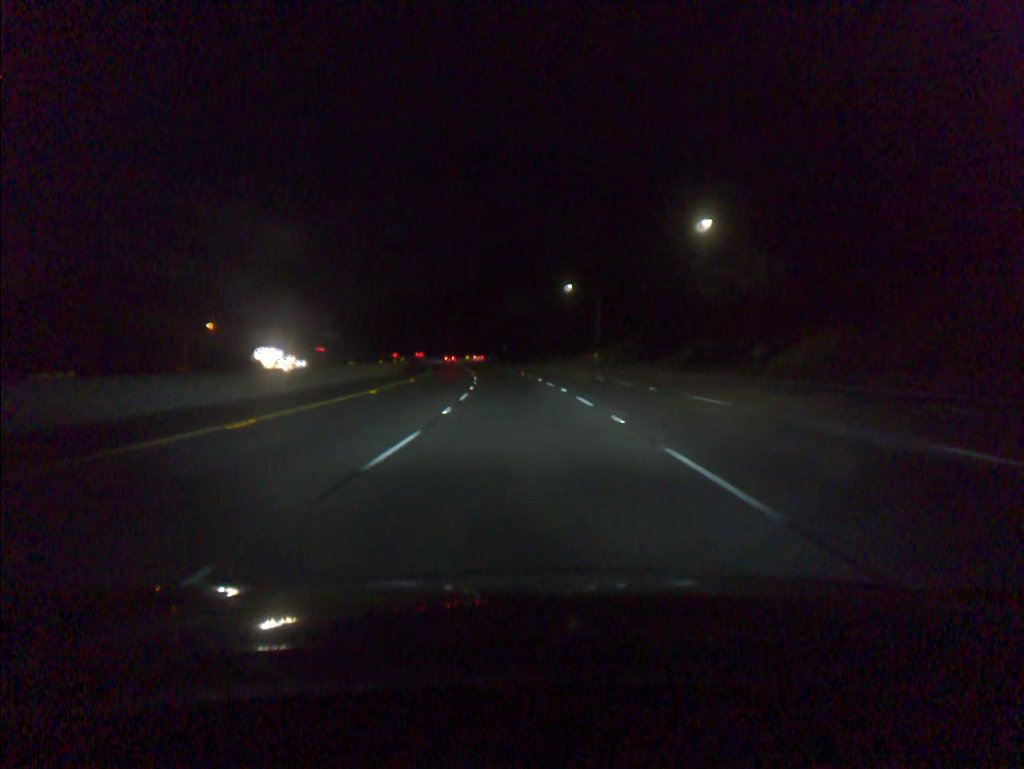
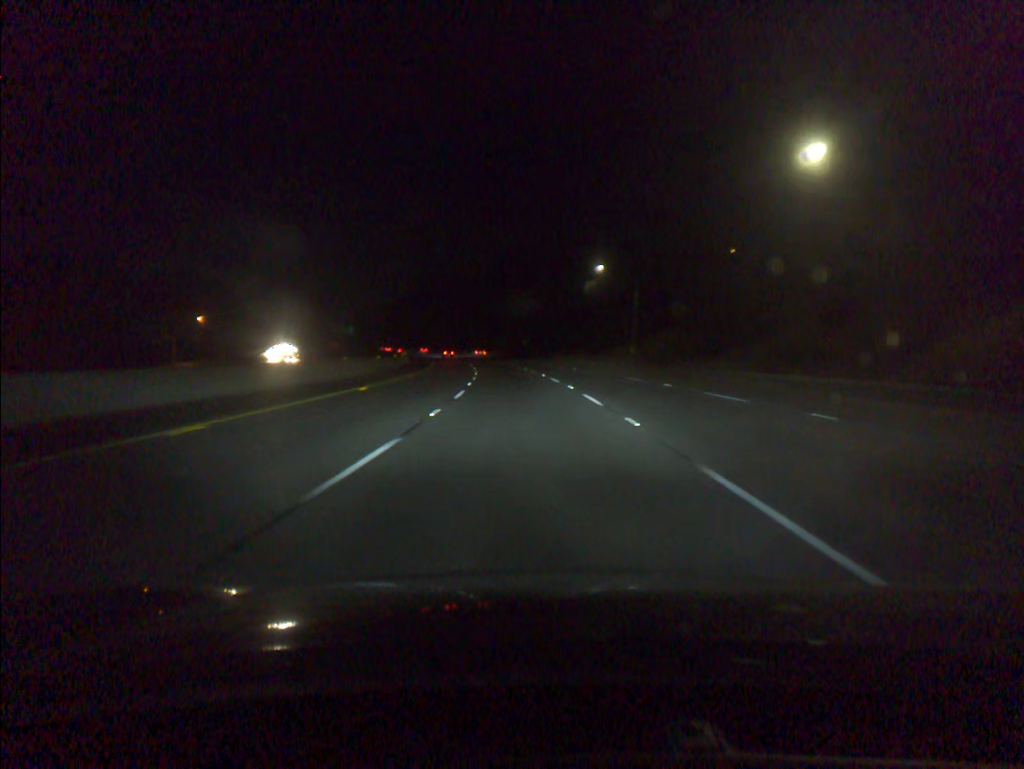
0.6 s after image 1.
(-0.3, +16.8) m; -2°
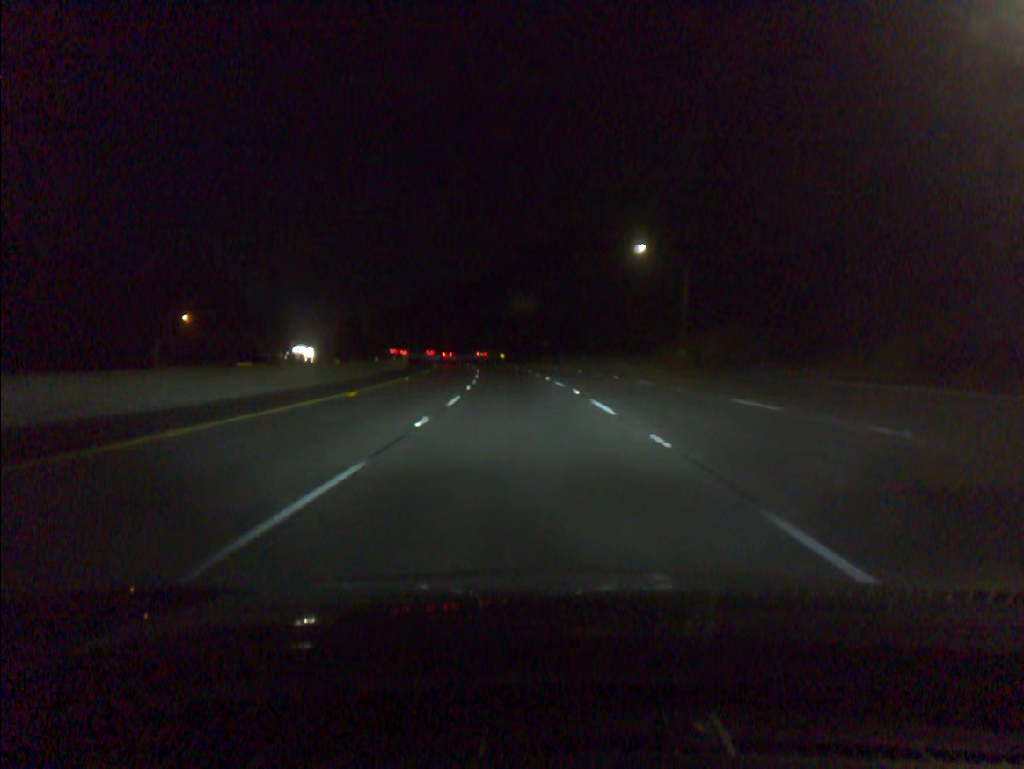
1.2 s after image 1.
(-0.2, +16.8) m; -2°
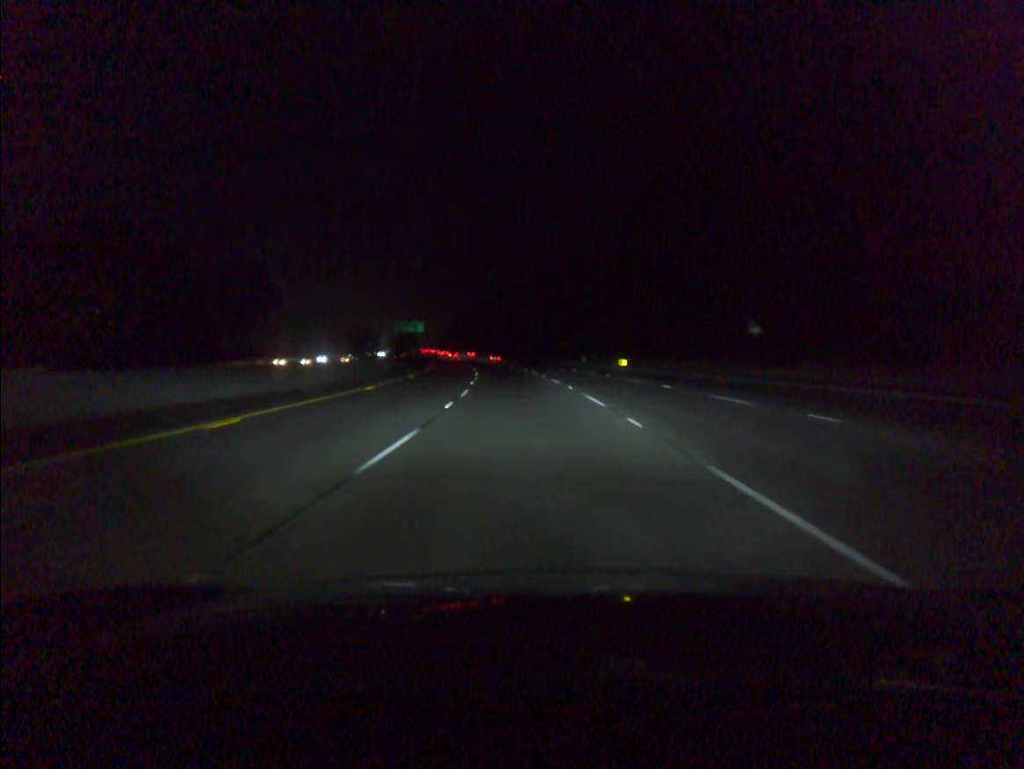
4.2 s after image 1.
(-5.7, +84.3) m; -7°
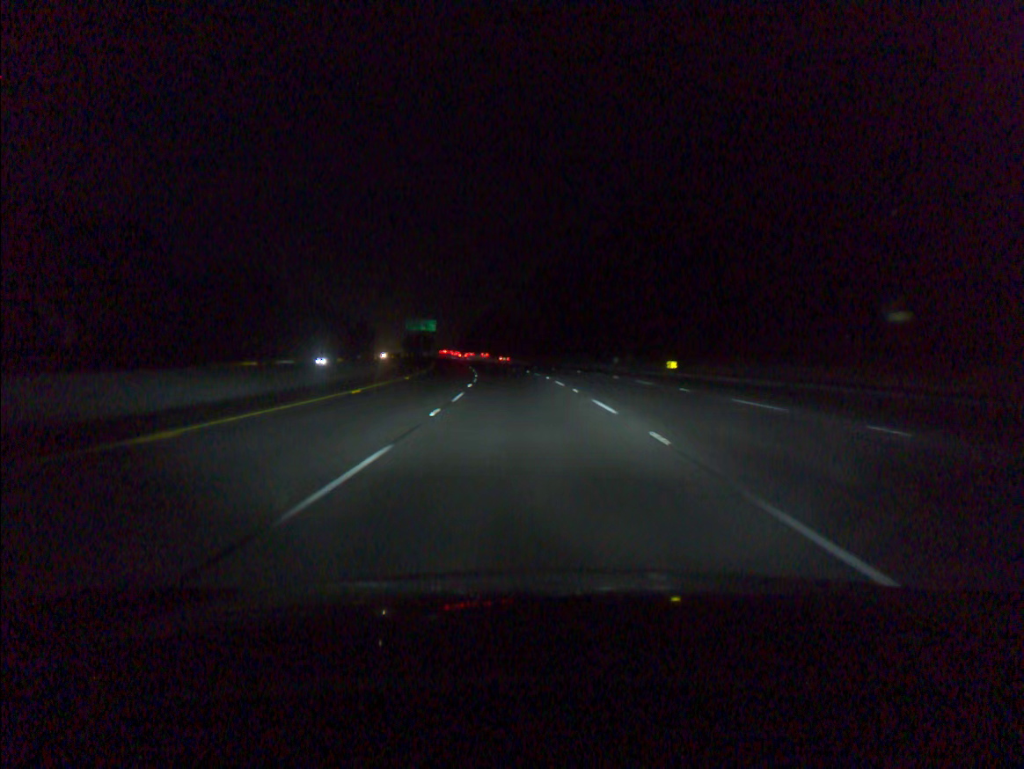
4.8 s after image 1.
(-0.2, +17.0) m; -2°
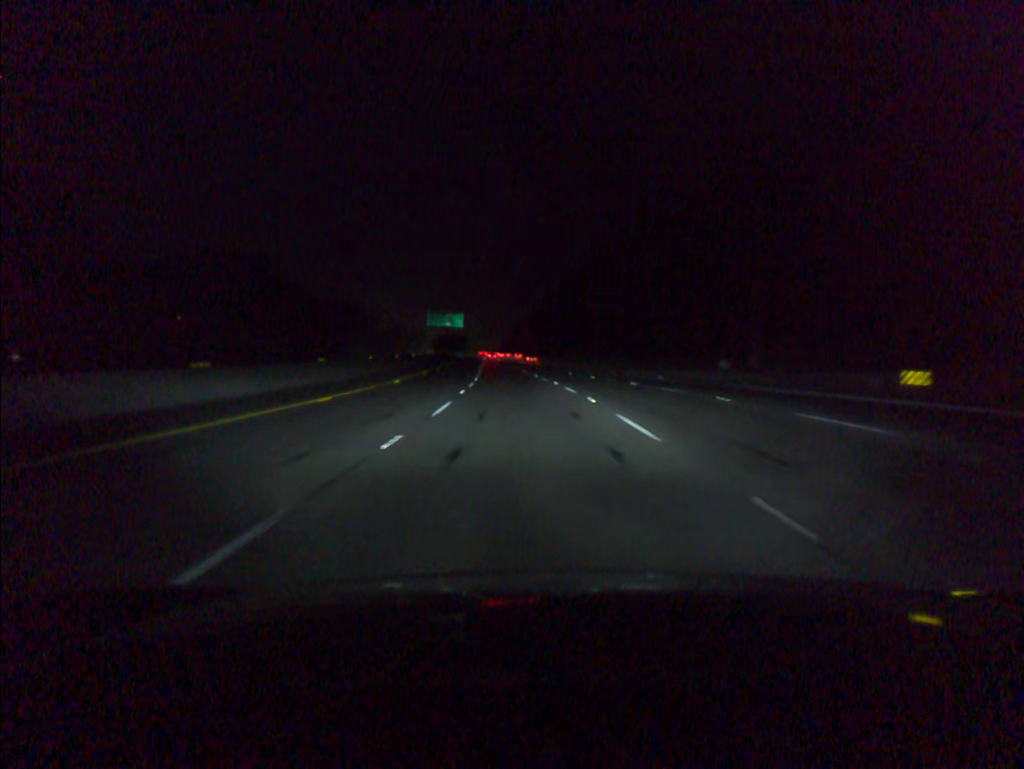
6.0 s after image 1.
(-0.9, +33.9) m; -3°
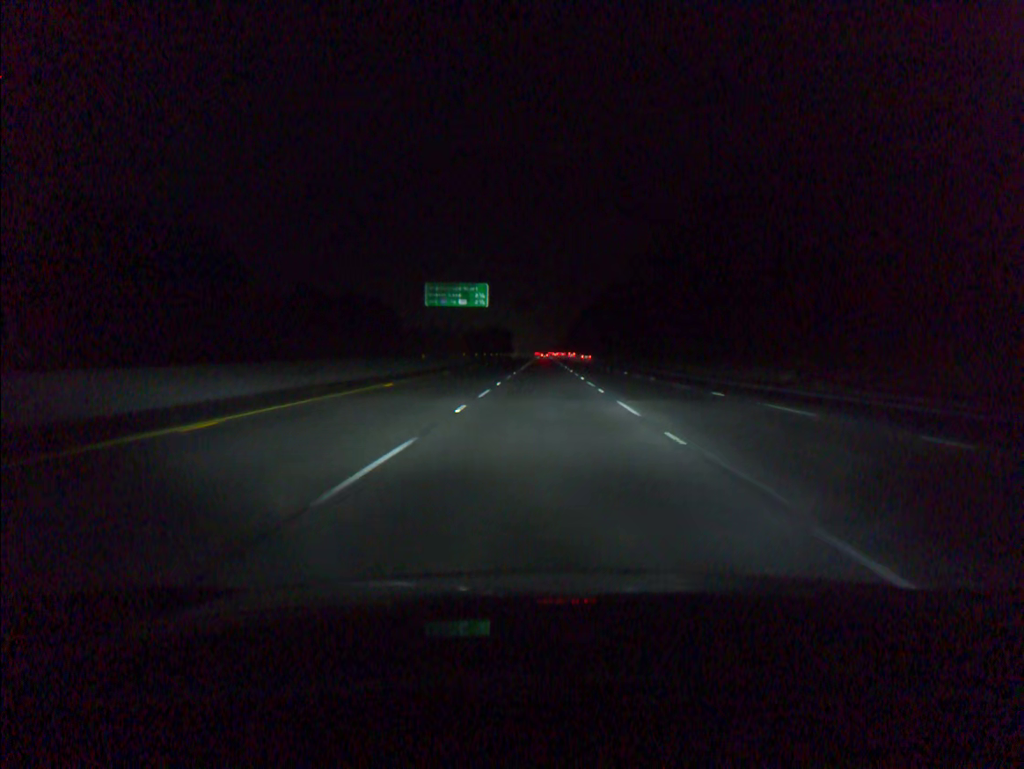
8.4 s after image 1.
(-3.2, +67.9) m; -4°
